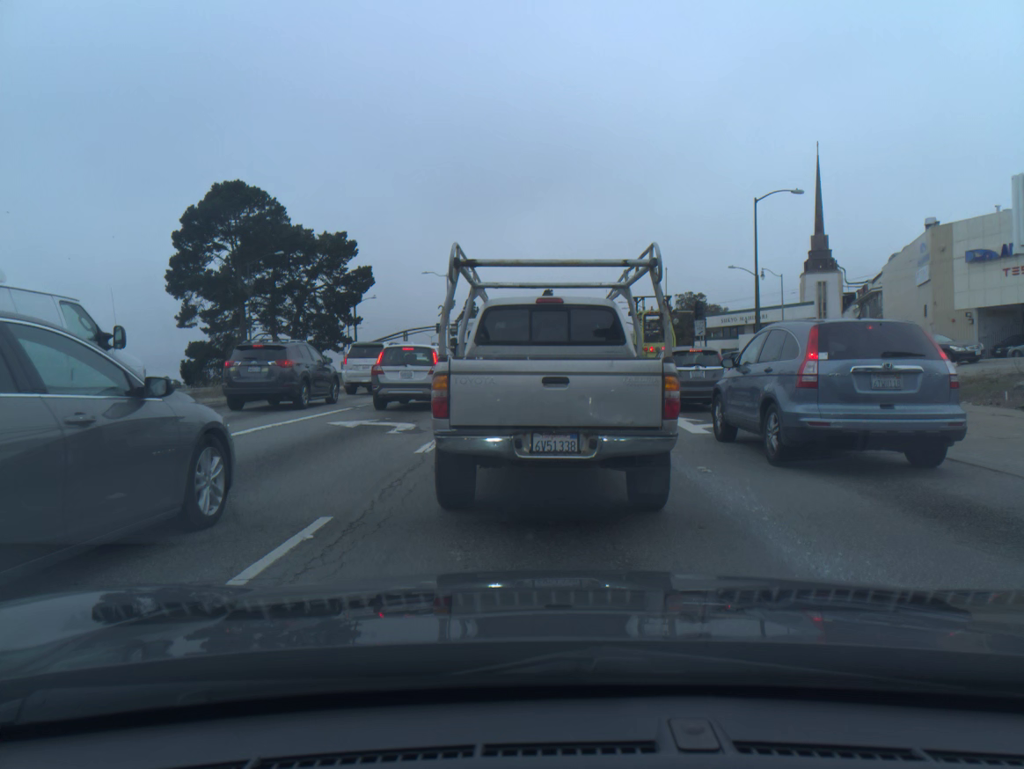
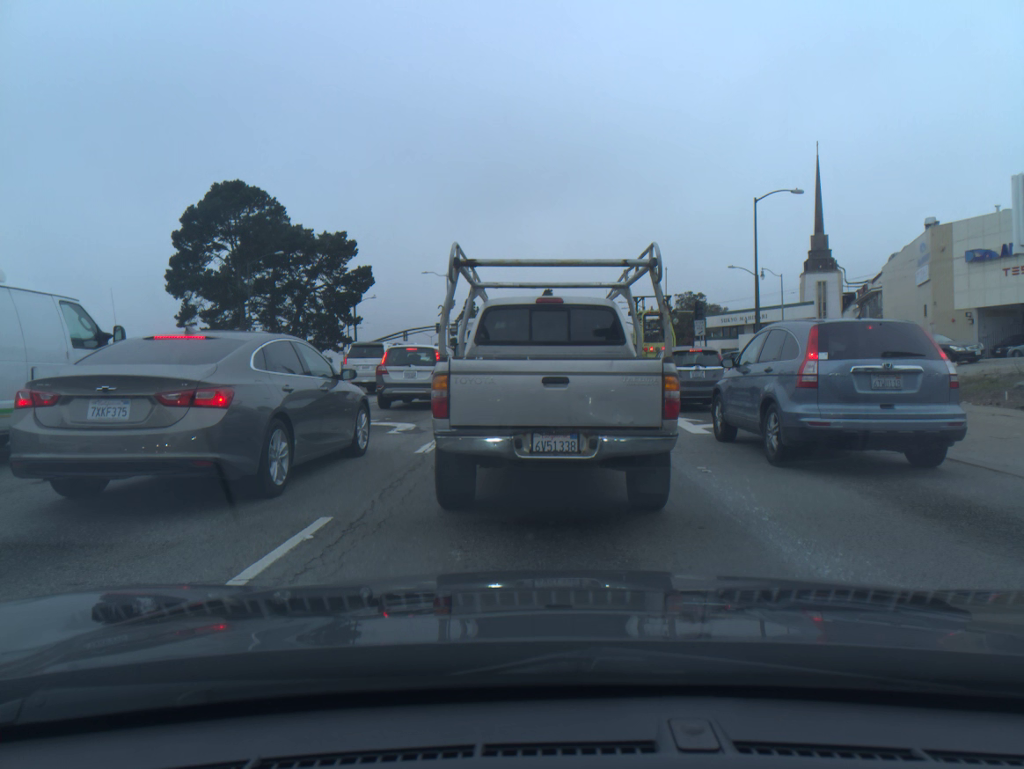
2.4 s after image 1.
(0.0, 0.0) m; 0°
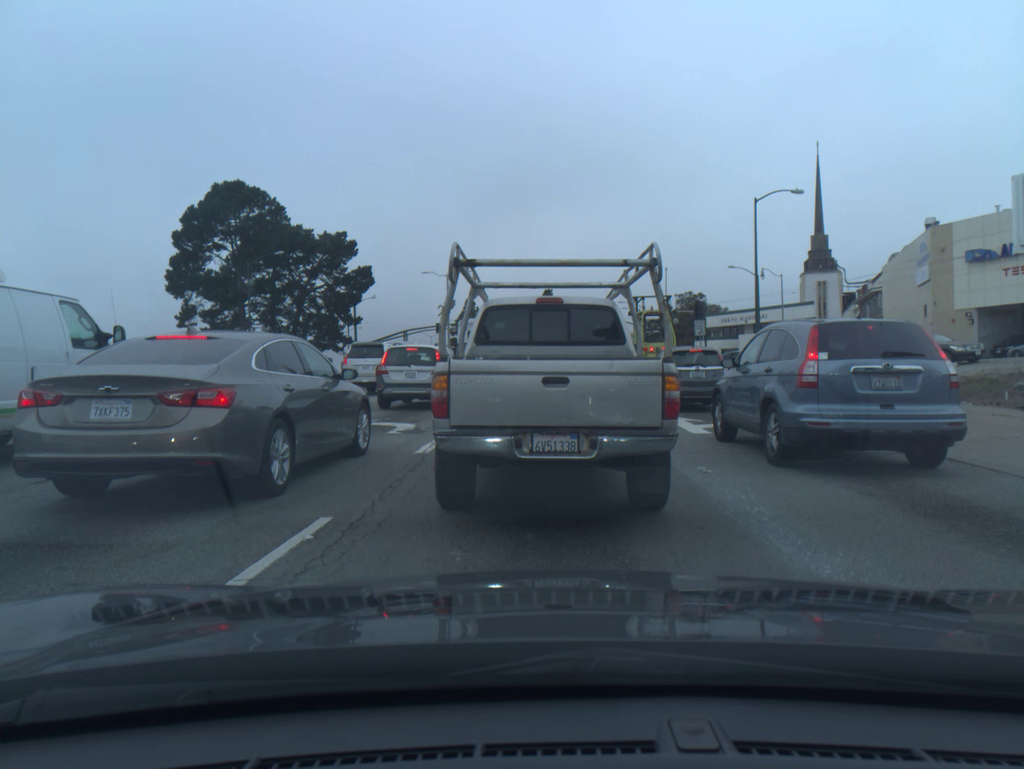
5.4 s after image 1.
(-0.1, 0.0) m; 0°
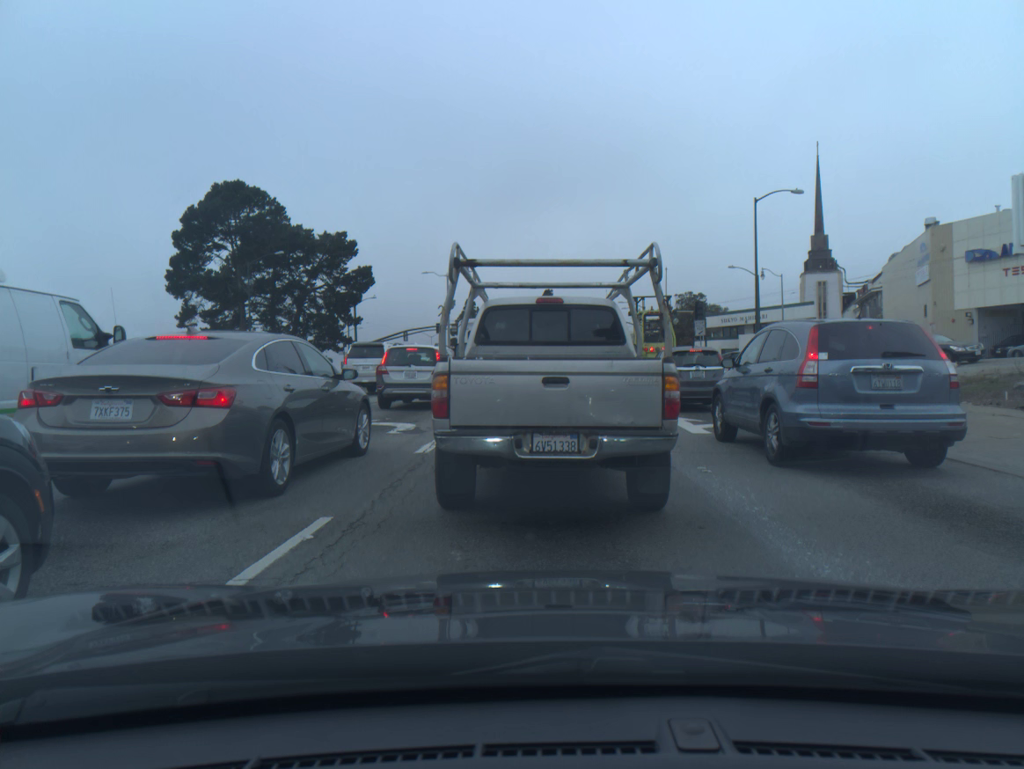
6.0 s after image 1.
(0.0, 0.0) m; 0°
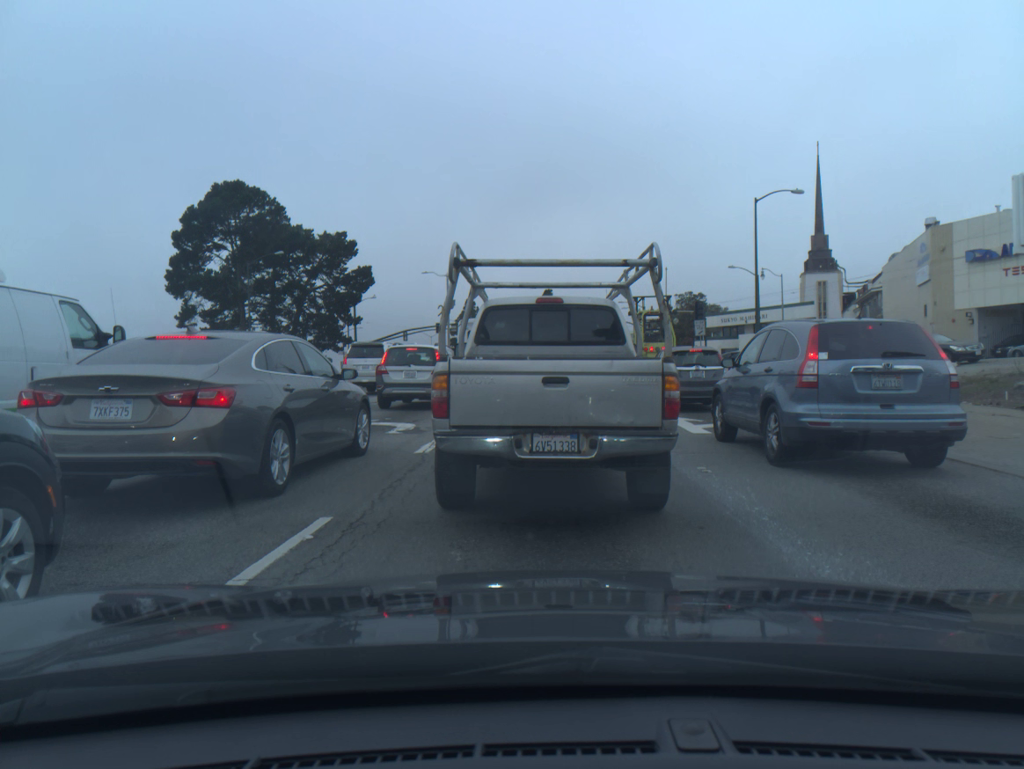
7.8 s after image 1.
(0.0, 0.0) m; 0°
